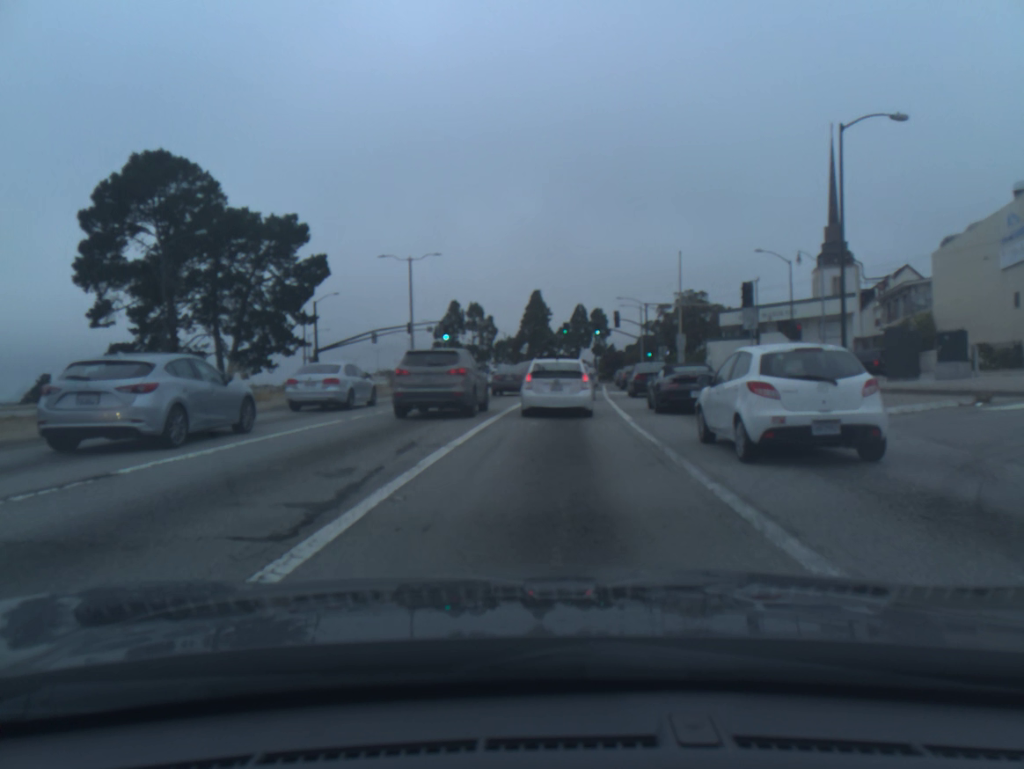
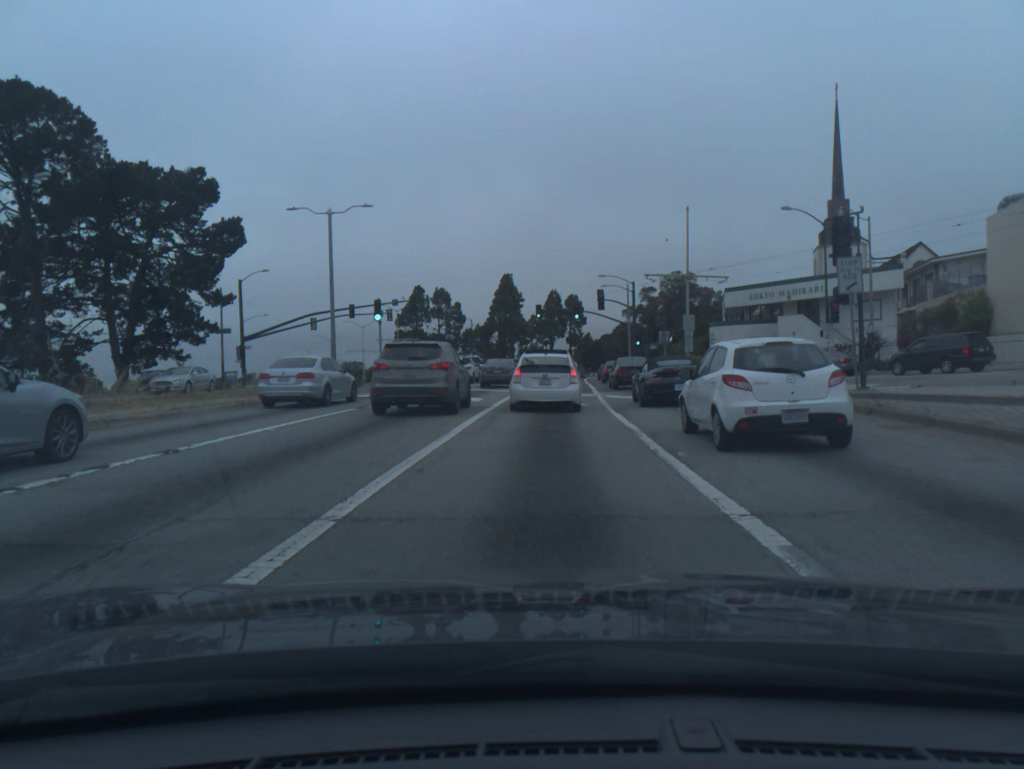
(+0.3, +13.1) m; +2°
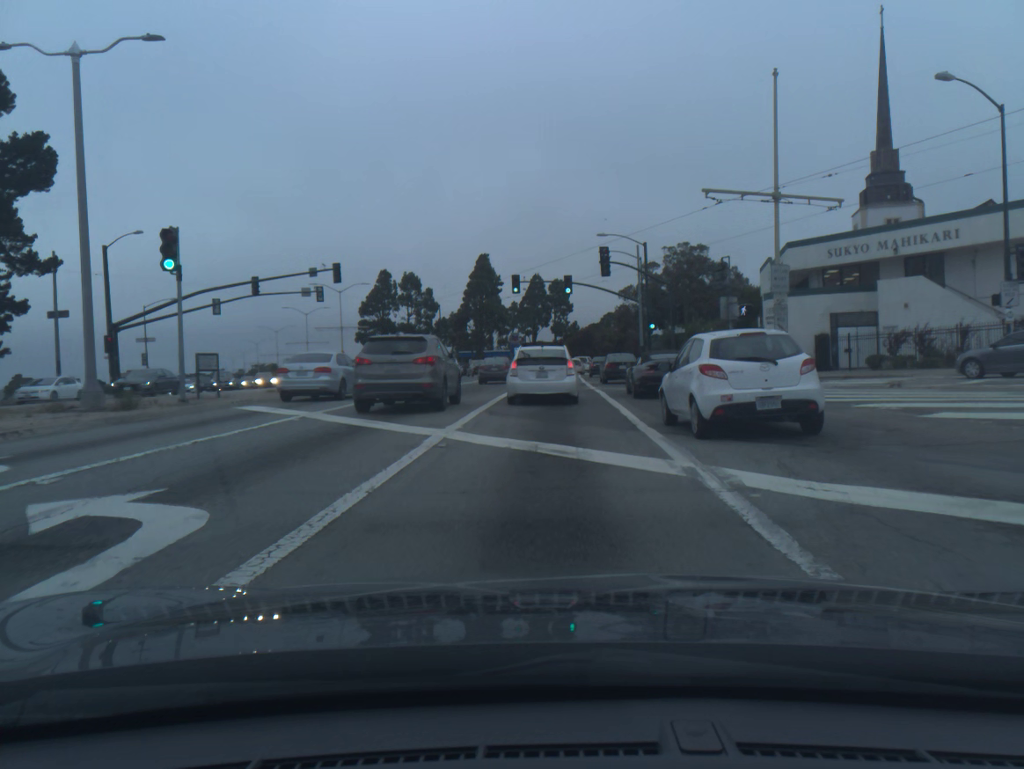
(+0.3, +20.5) m; +1°
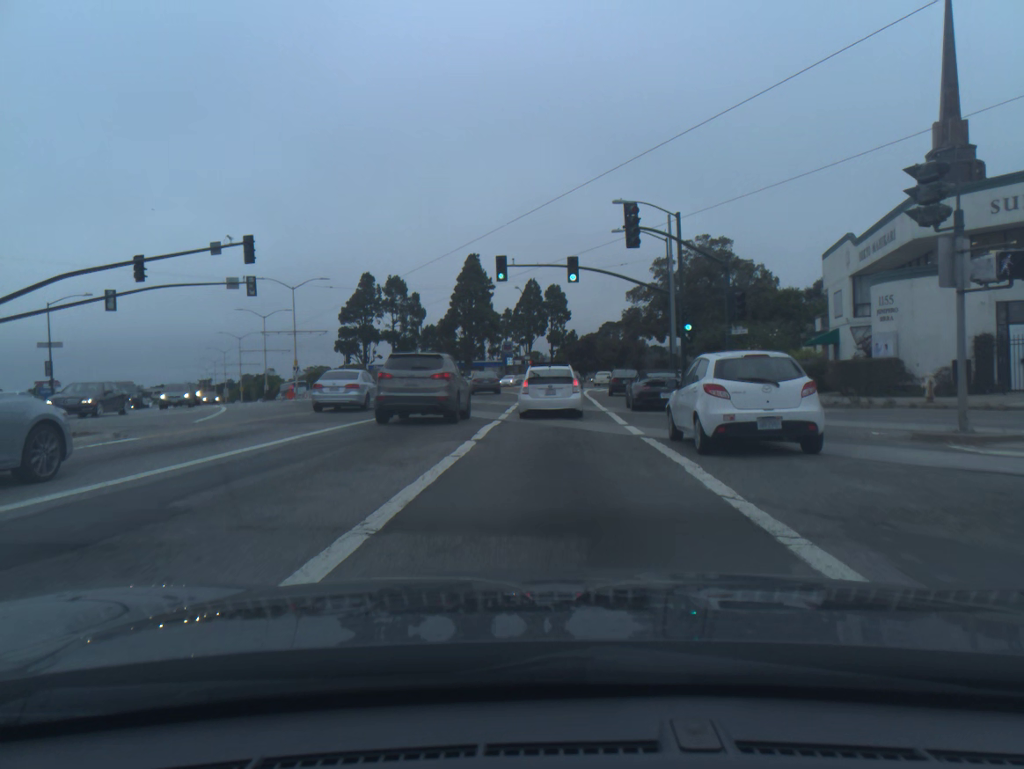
(0.0, +15.4) m; 0°
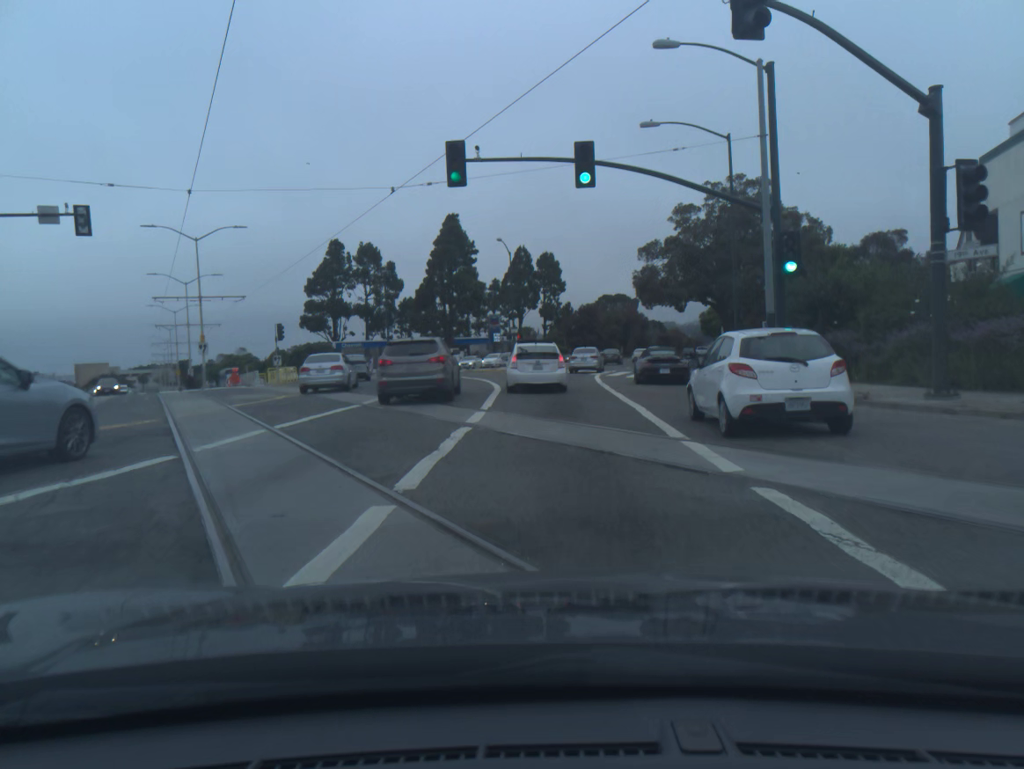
(0.0, +17.6) m; 0°
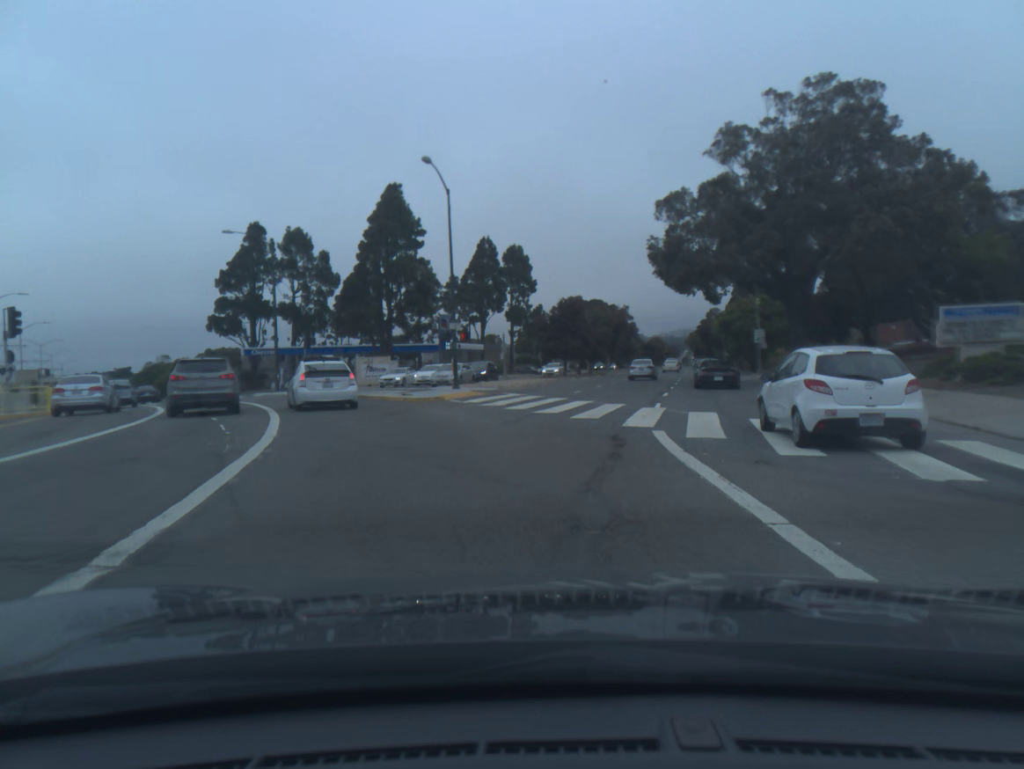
(+0.4, +26.9) m; +3°
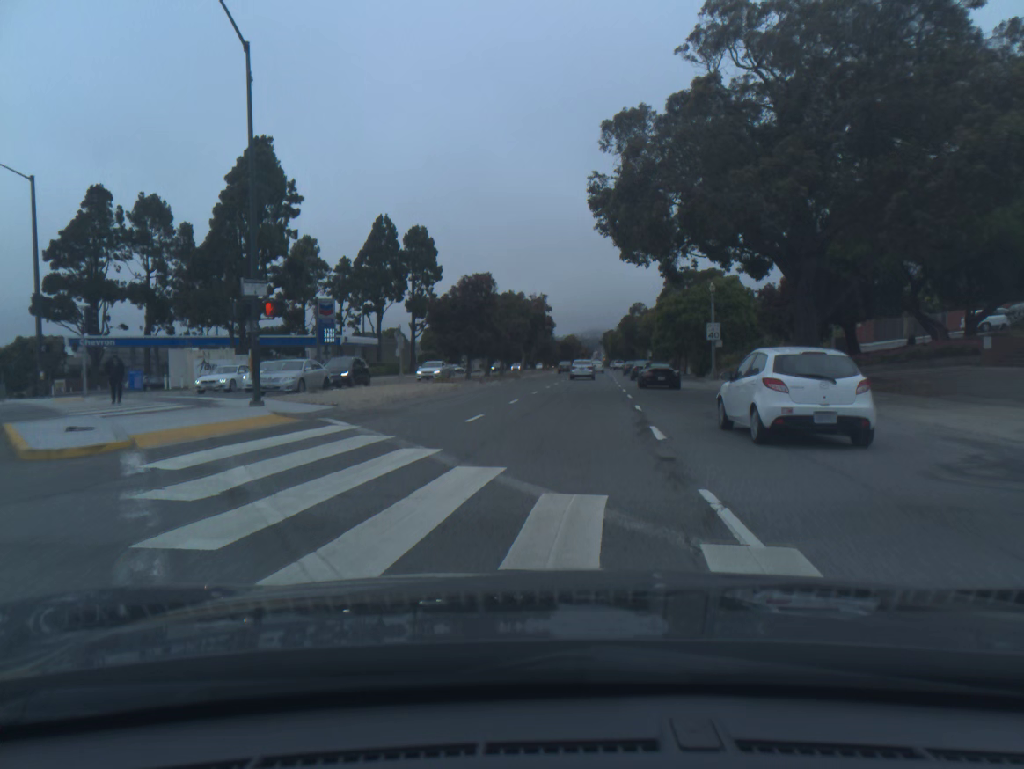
(+0.8, +15.6) m; +6°
